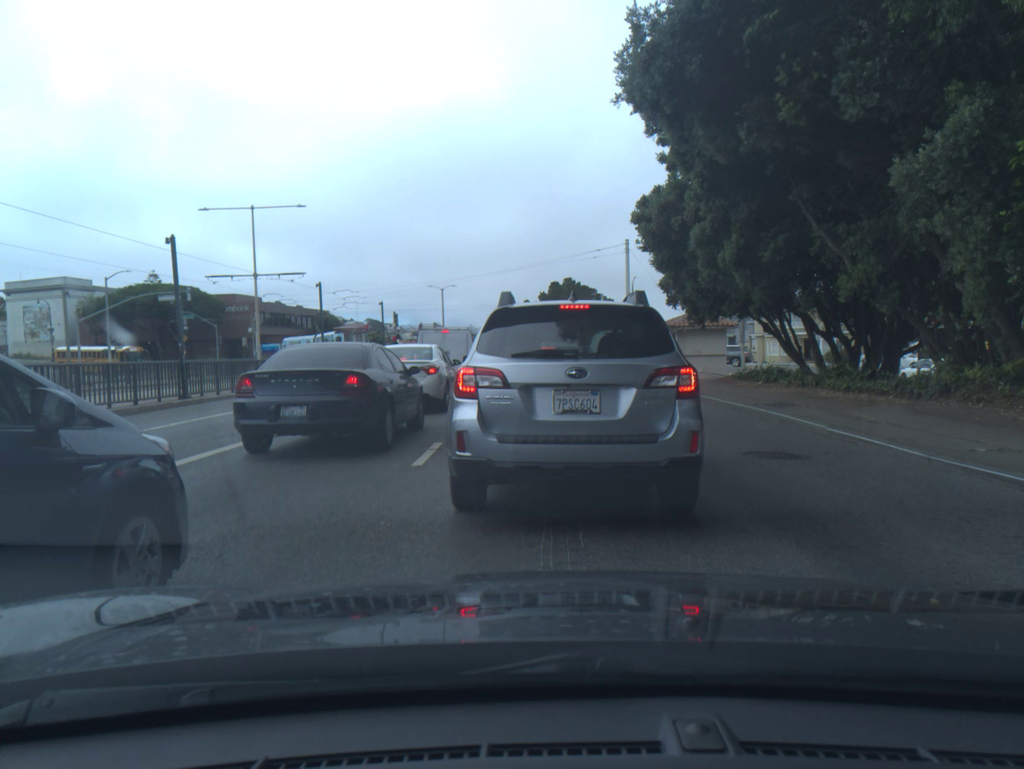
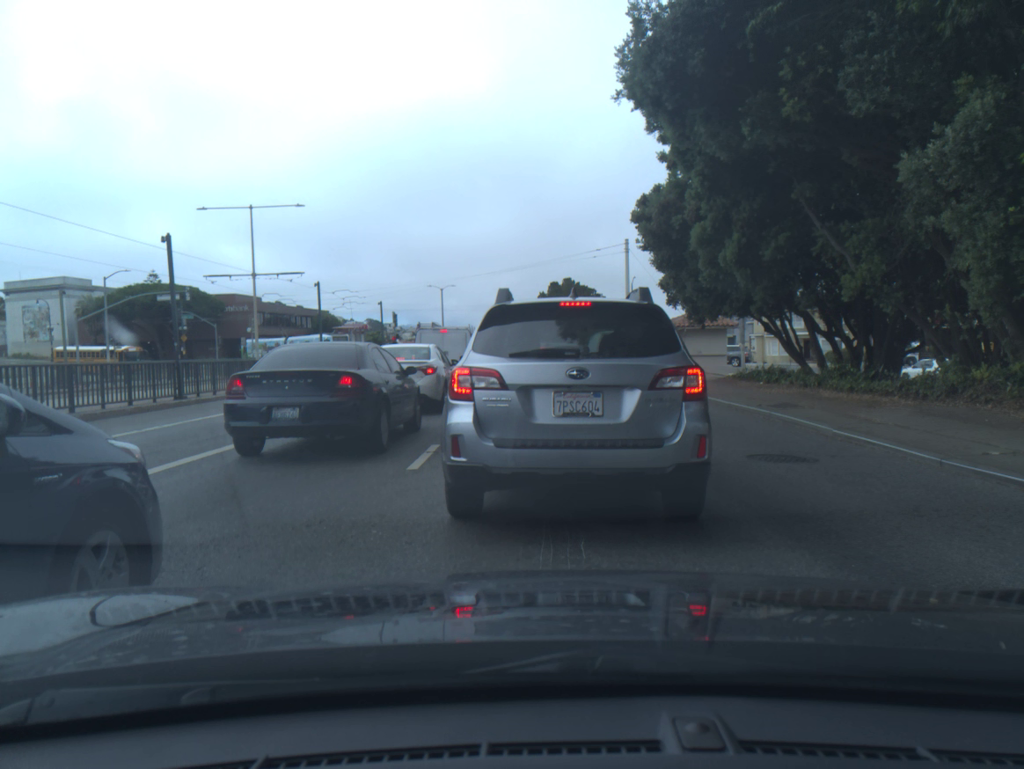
(0.0, +0.3) m; 0°
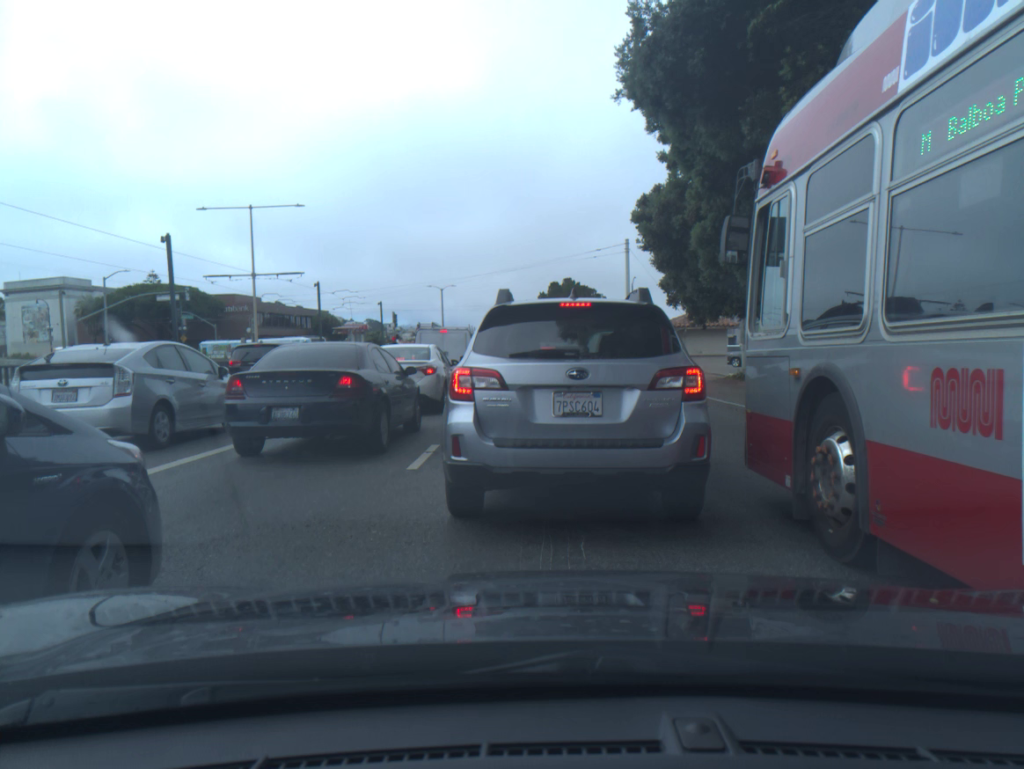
(0.0, -0.1) m; 0°
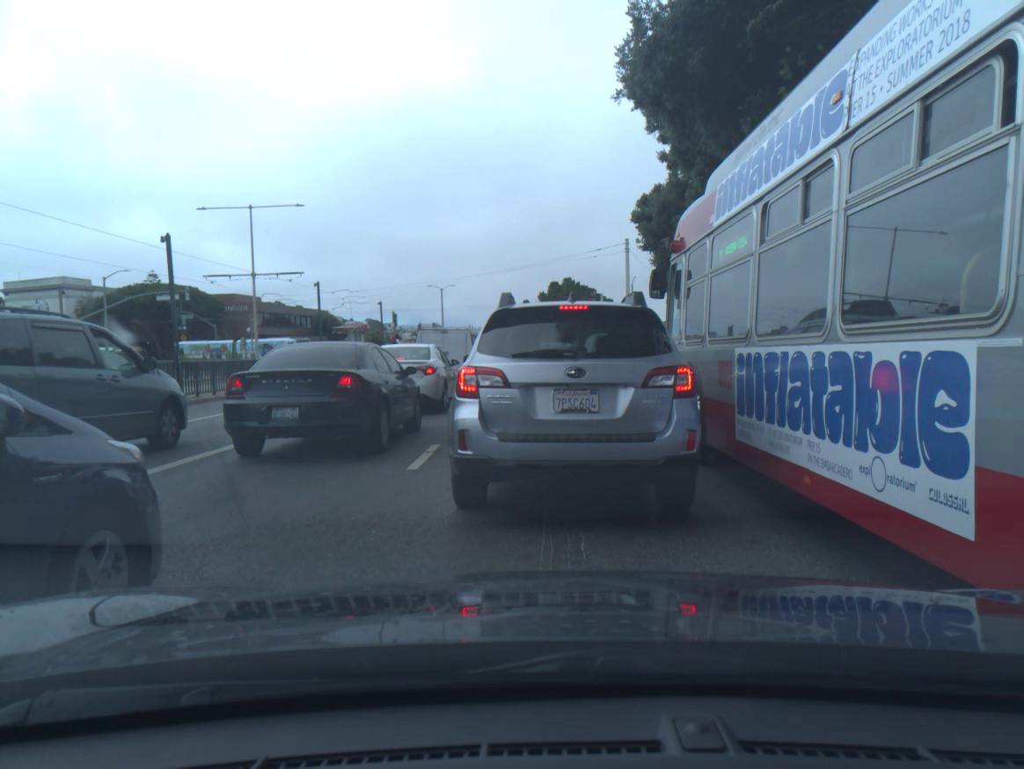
(0.0, 0.0) m; 0°
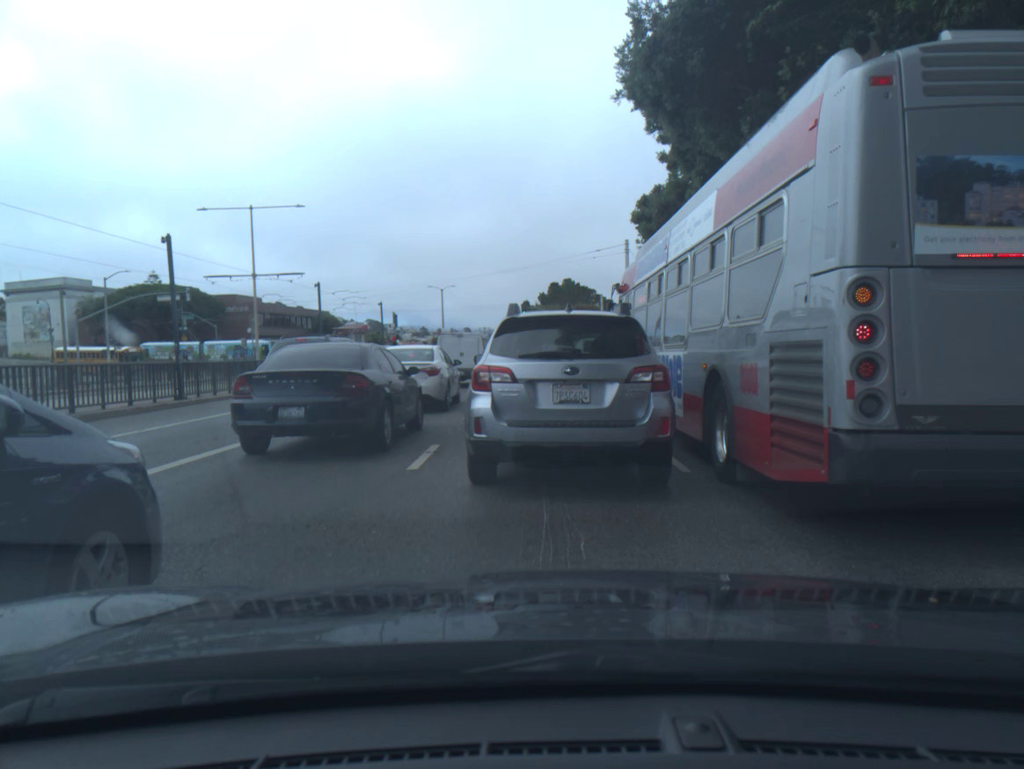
(0.0, 0.0) m; 0°
